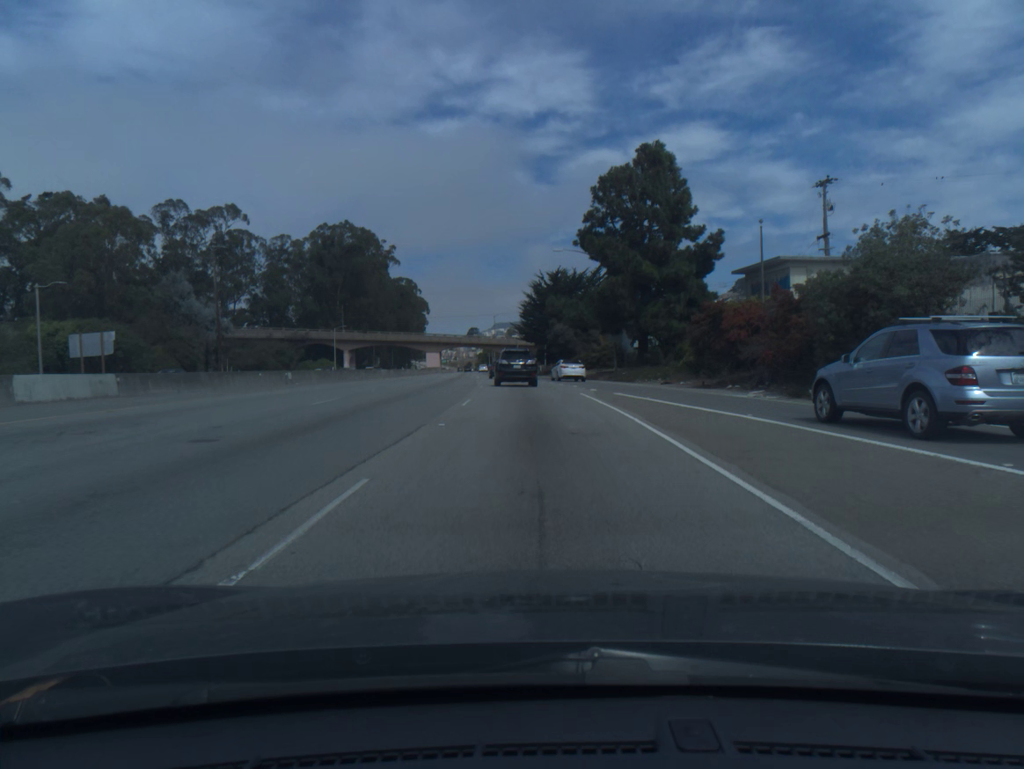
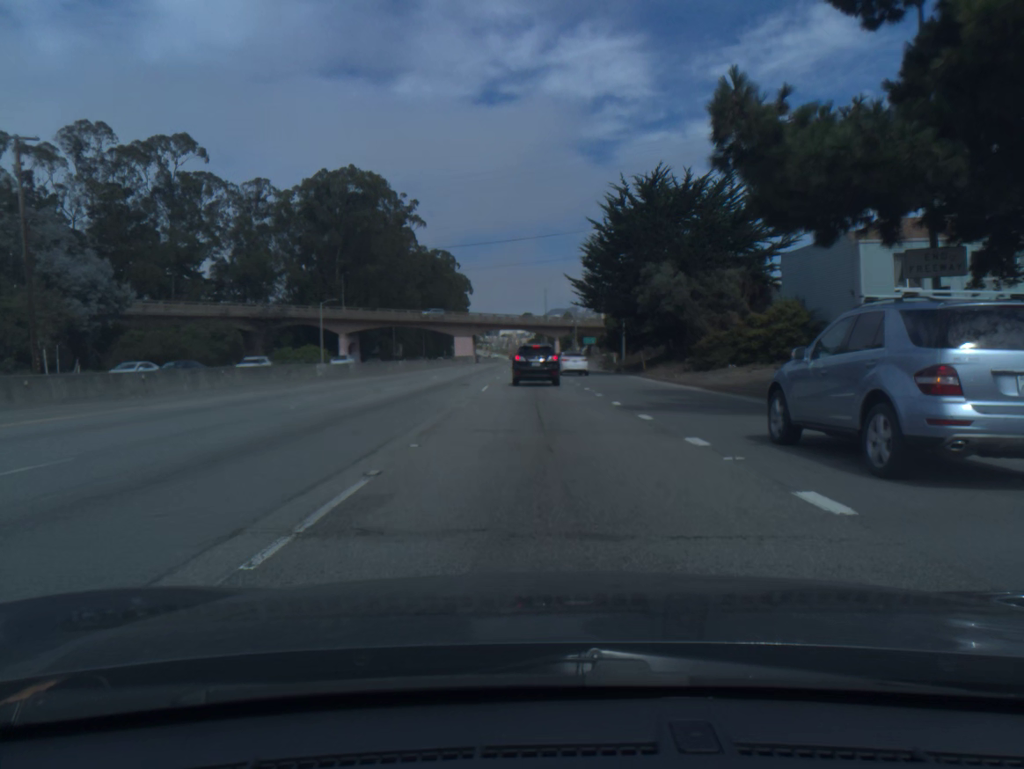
(-1.5, +43.7) m; -4°
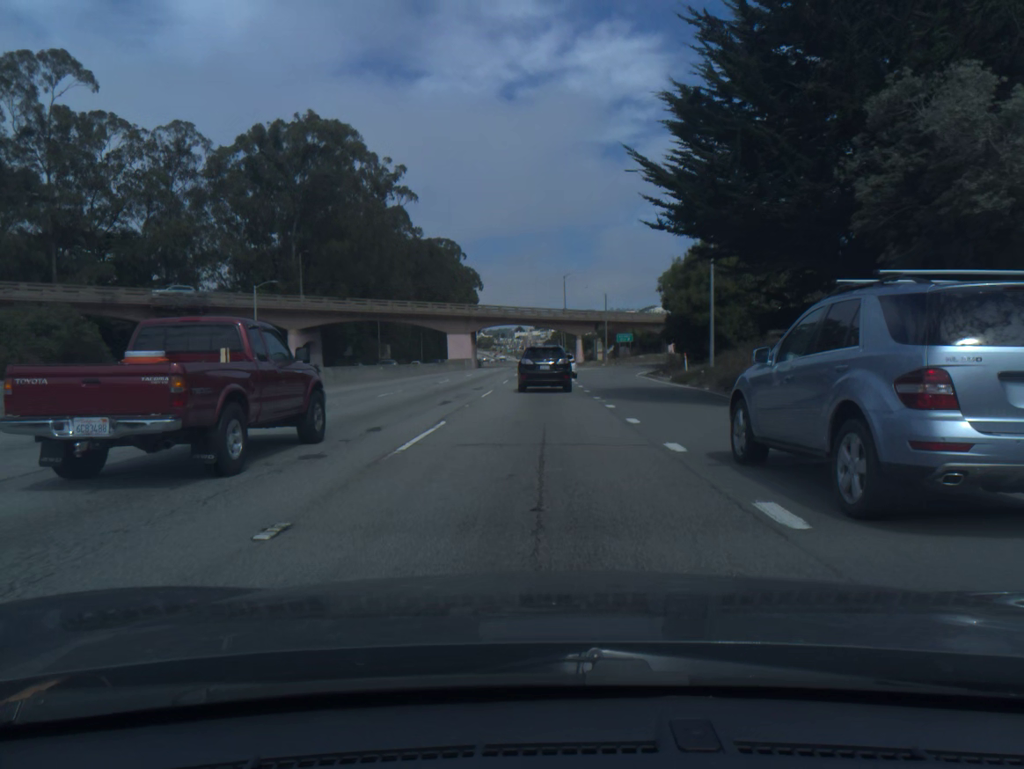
(-0.3, +32.0) m; -1°
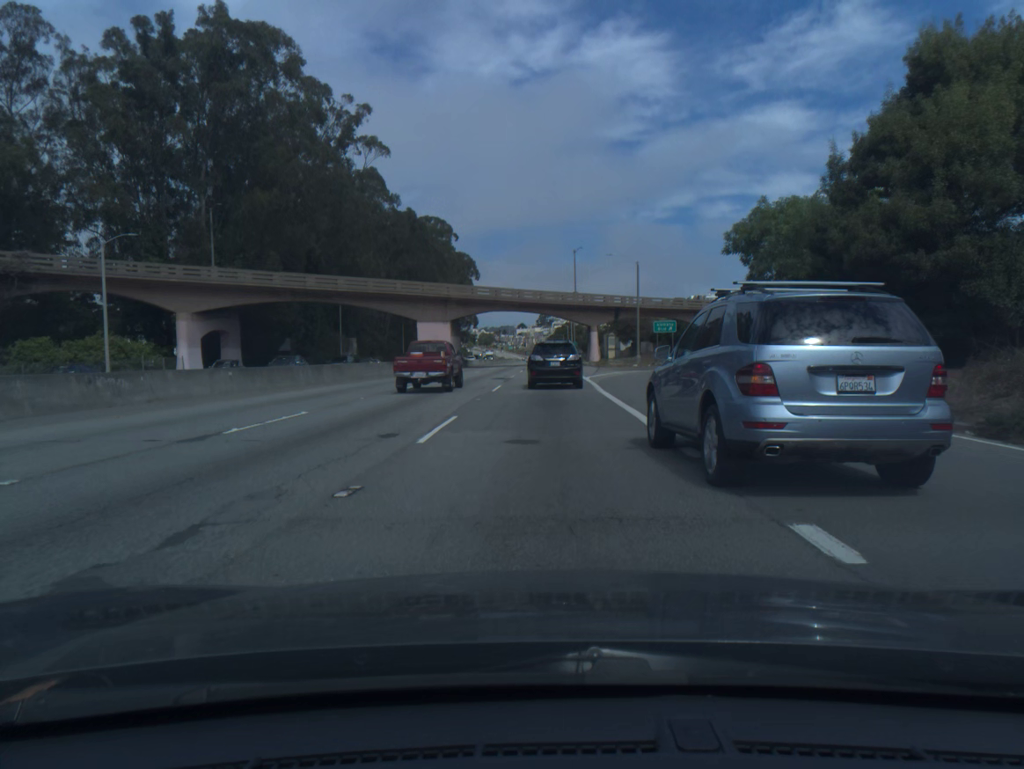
(-0.1, +28.1) m; 0°
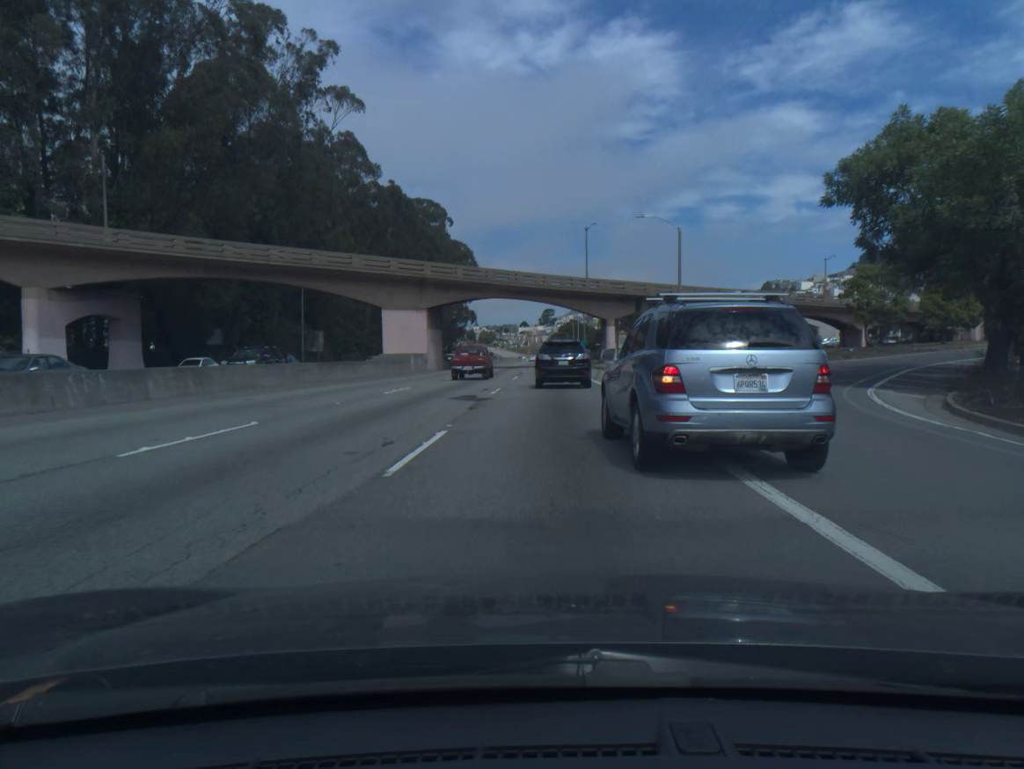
(0.0, +18.0) m; 0°
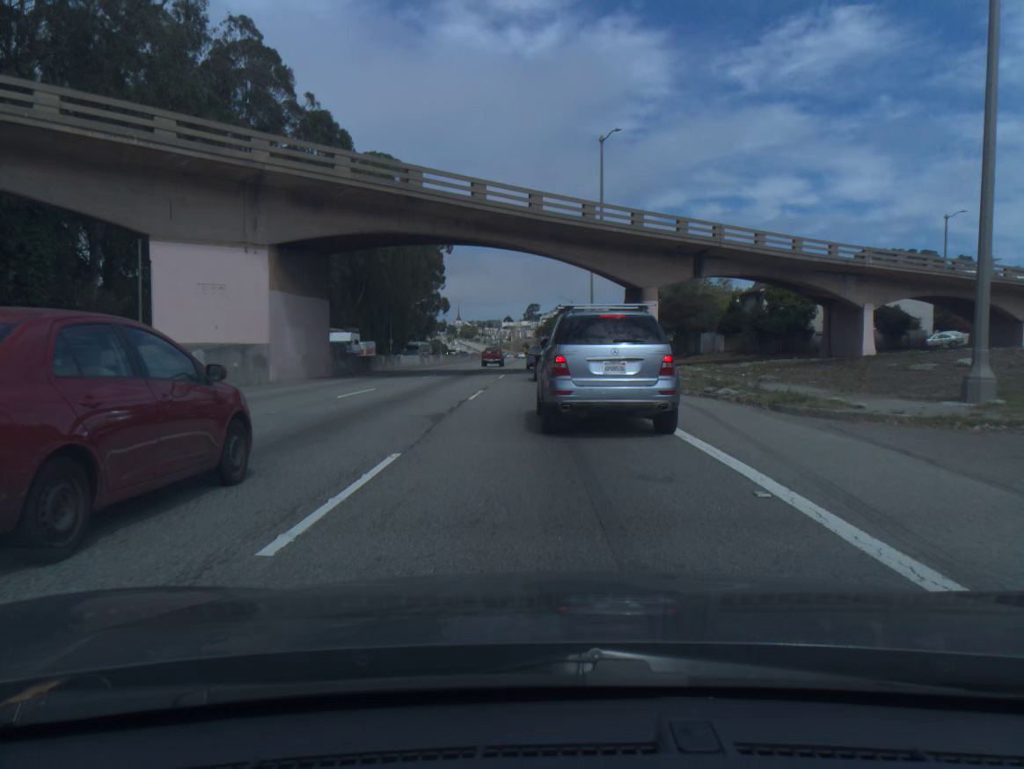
(+0.2, +33.8) m; +1°
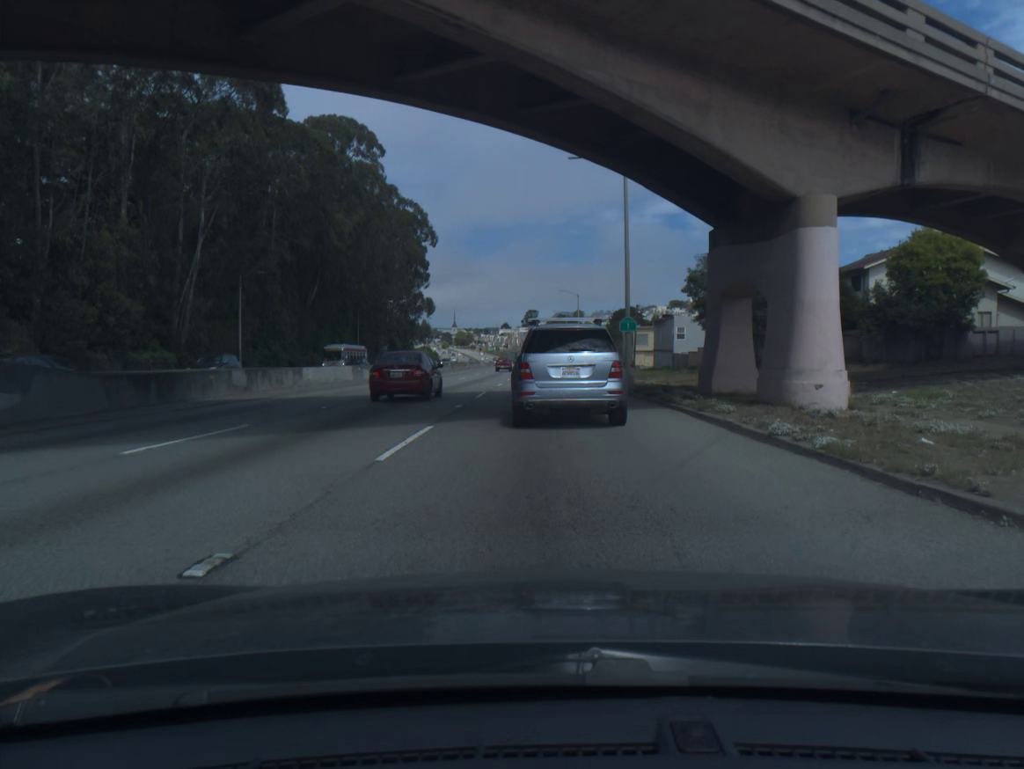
(+0.1, +24.6) m; 0°
